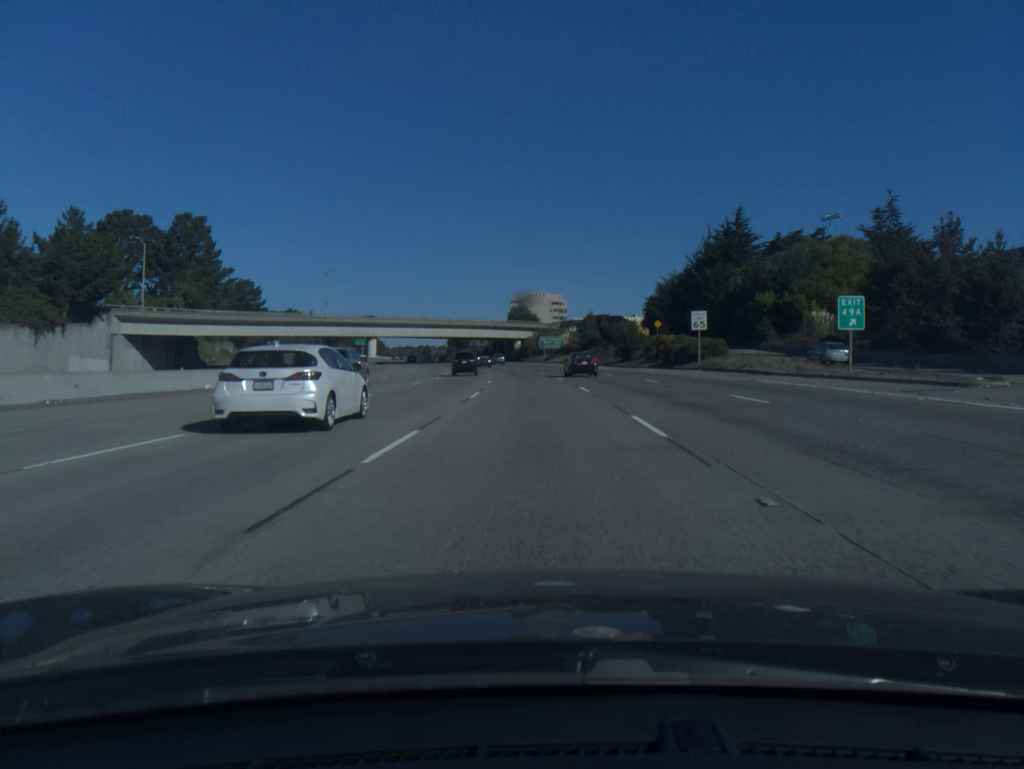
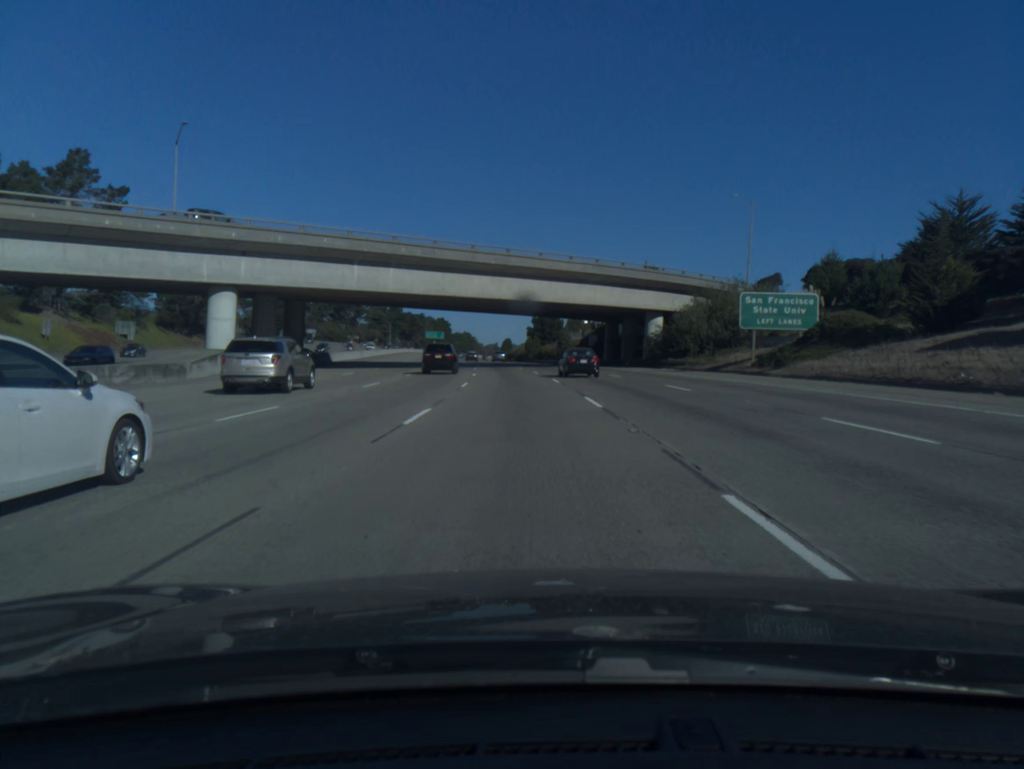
(-5.2, +95.0) m; -8°
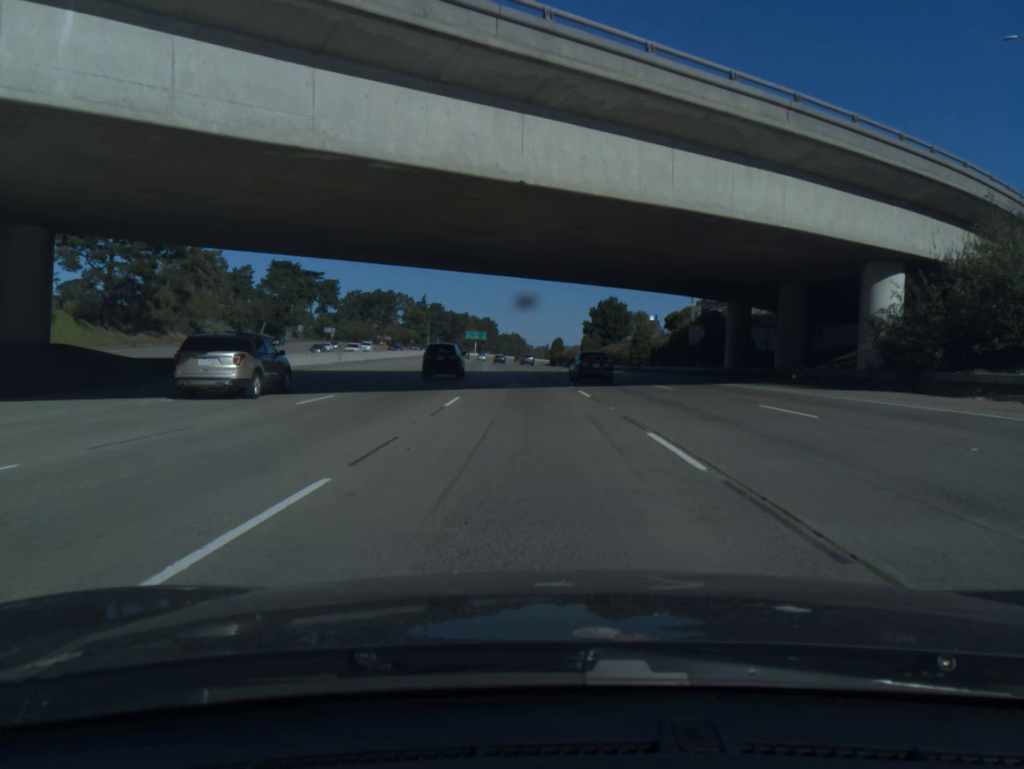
(-1.3, +38.2) m; -4°
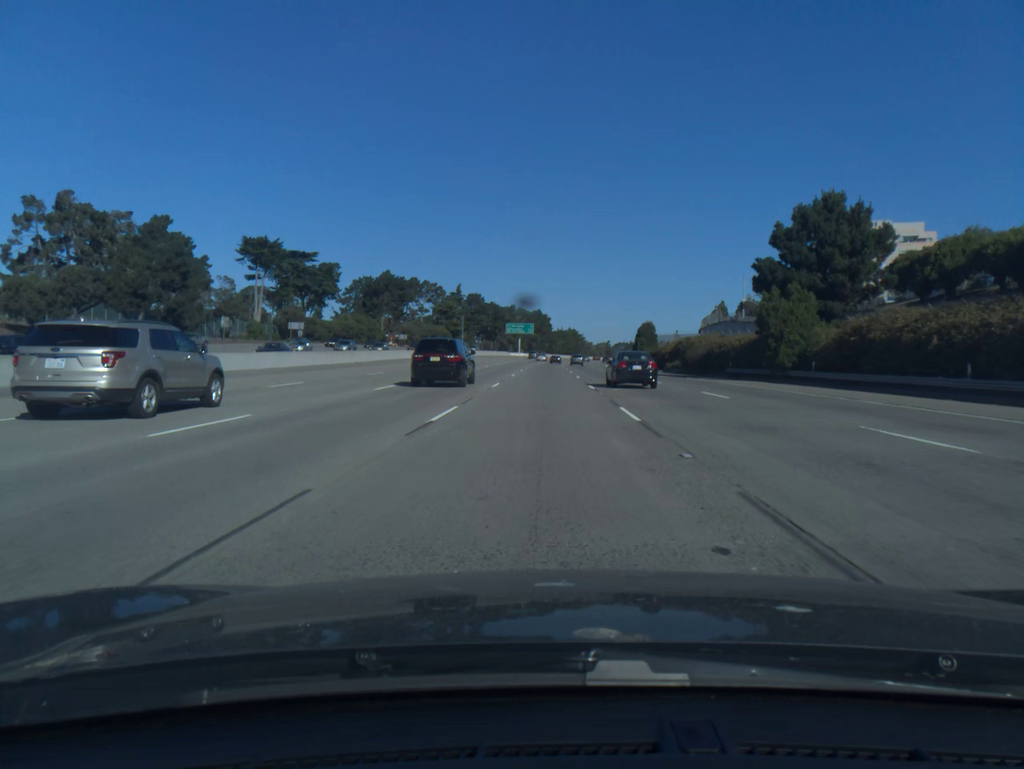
(-3.2, +76.5) m; -4°
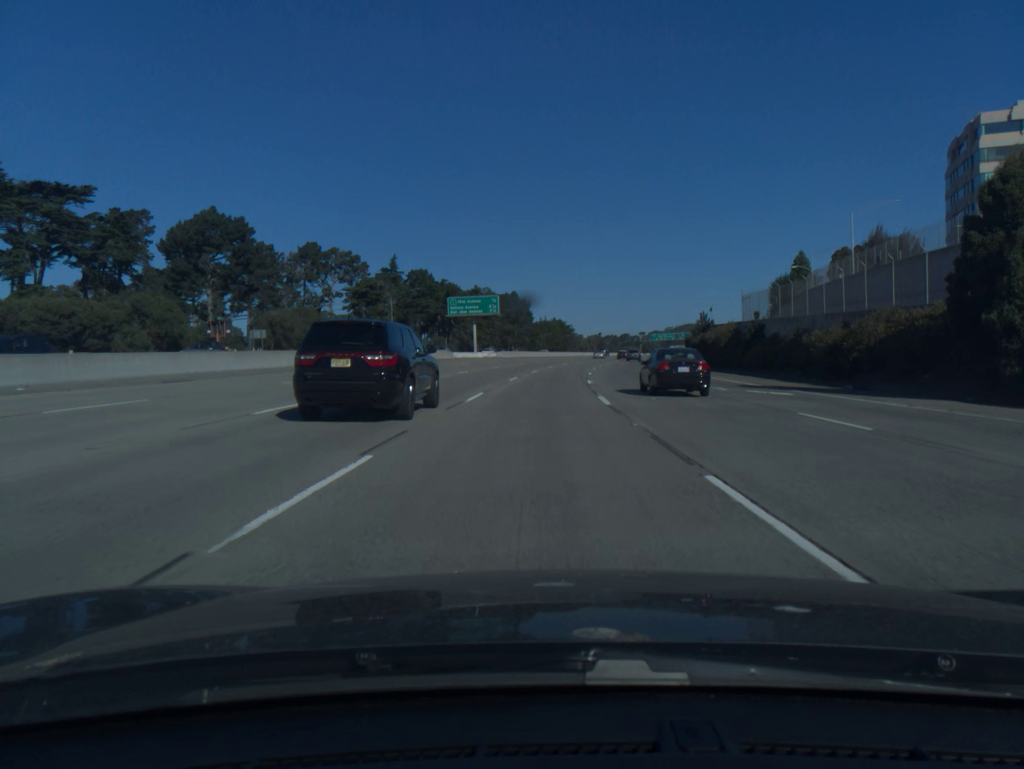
(+0.9, +96.0) m; +1°
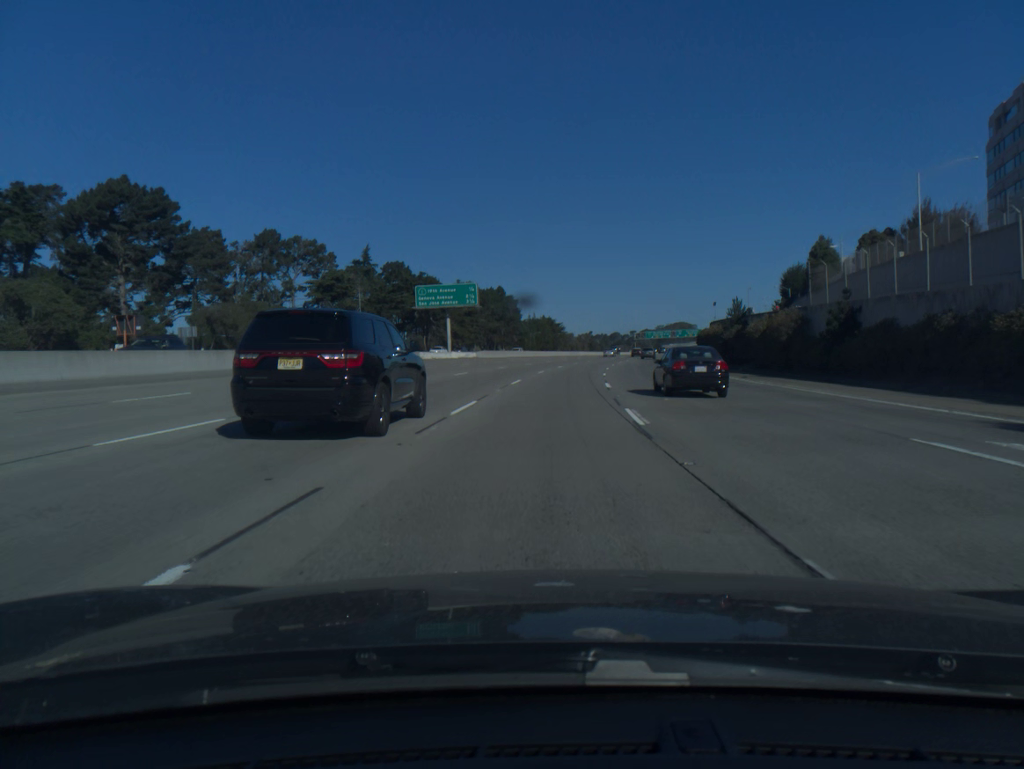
(+0.1, +19.2) m; +1°
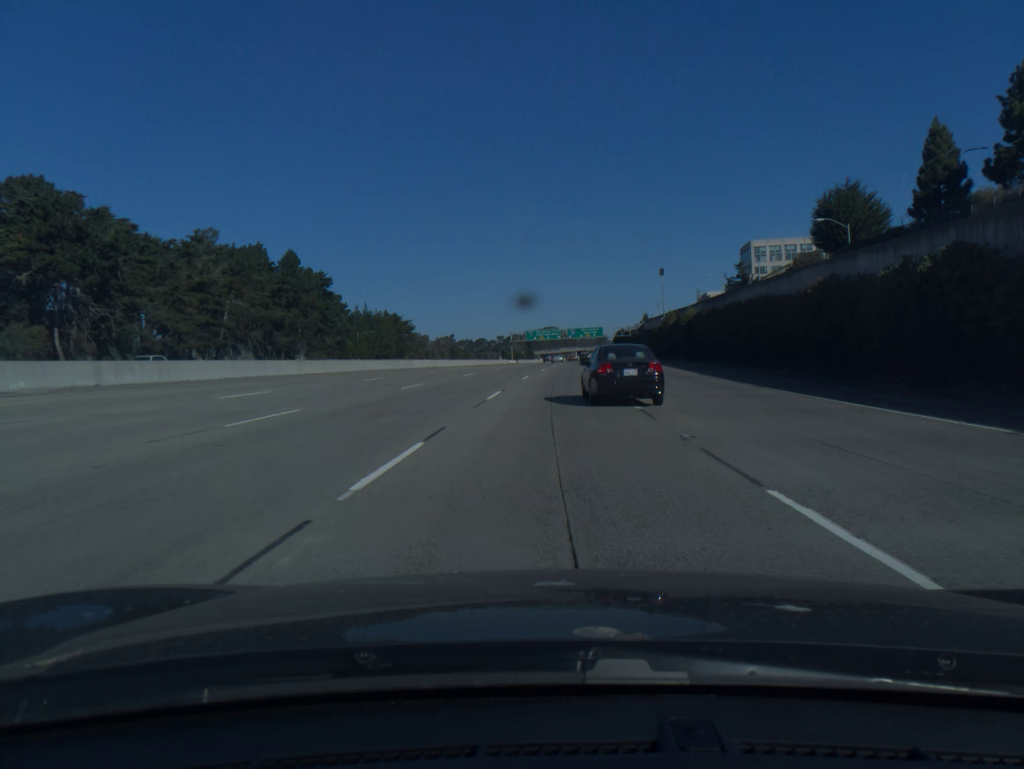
(+7.9, +95.4) m; +10°
